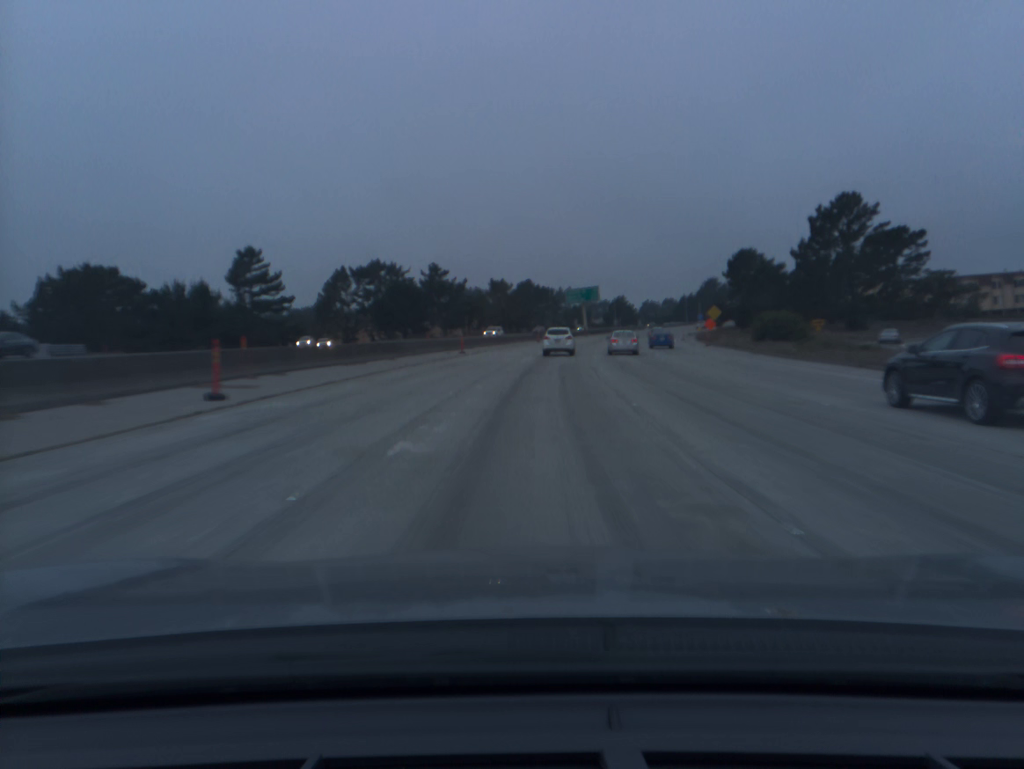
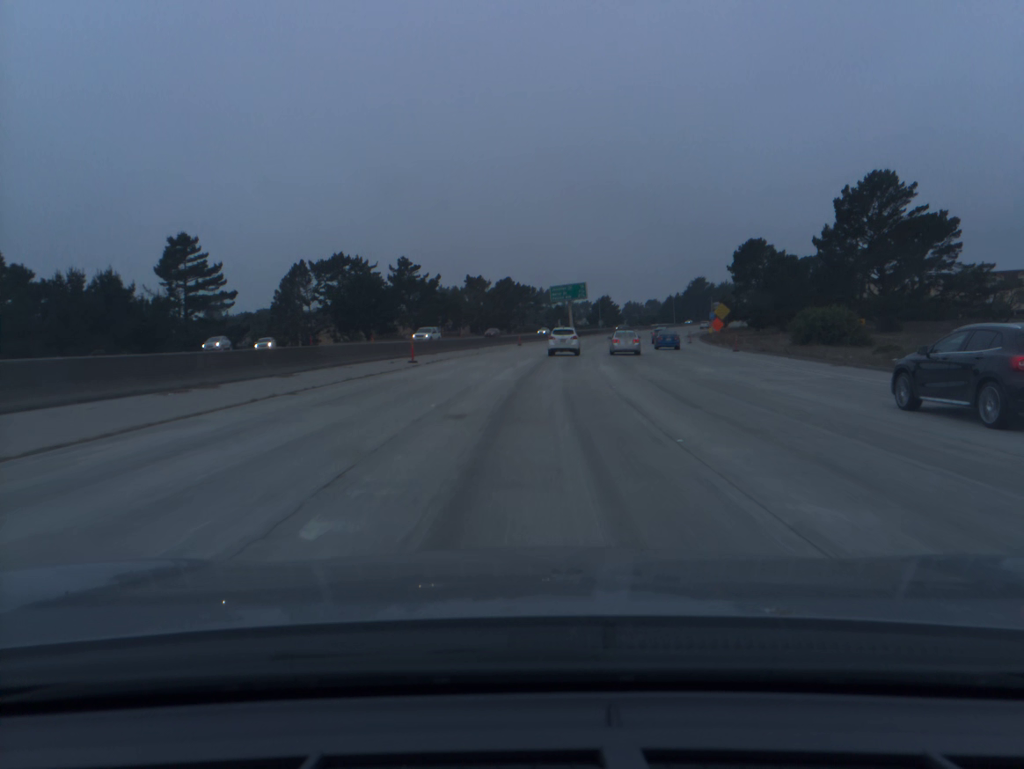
(+0.2, +14.6) m; +1°
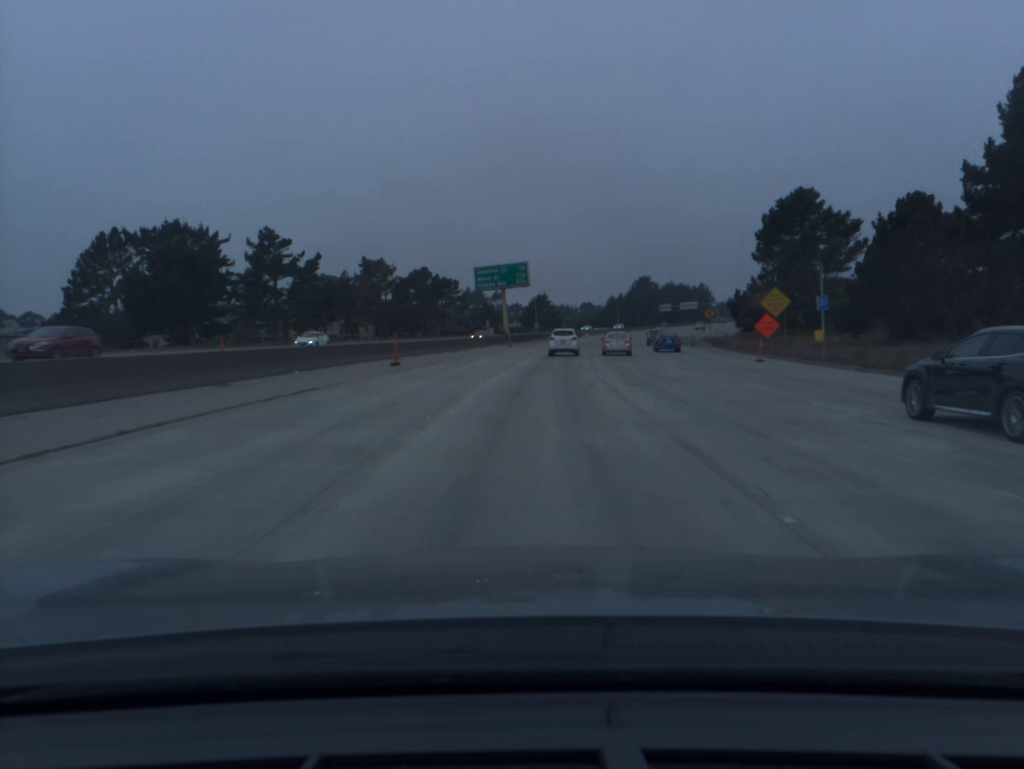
(+1.9, +44.0) m; +5°
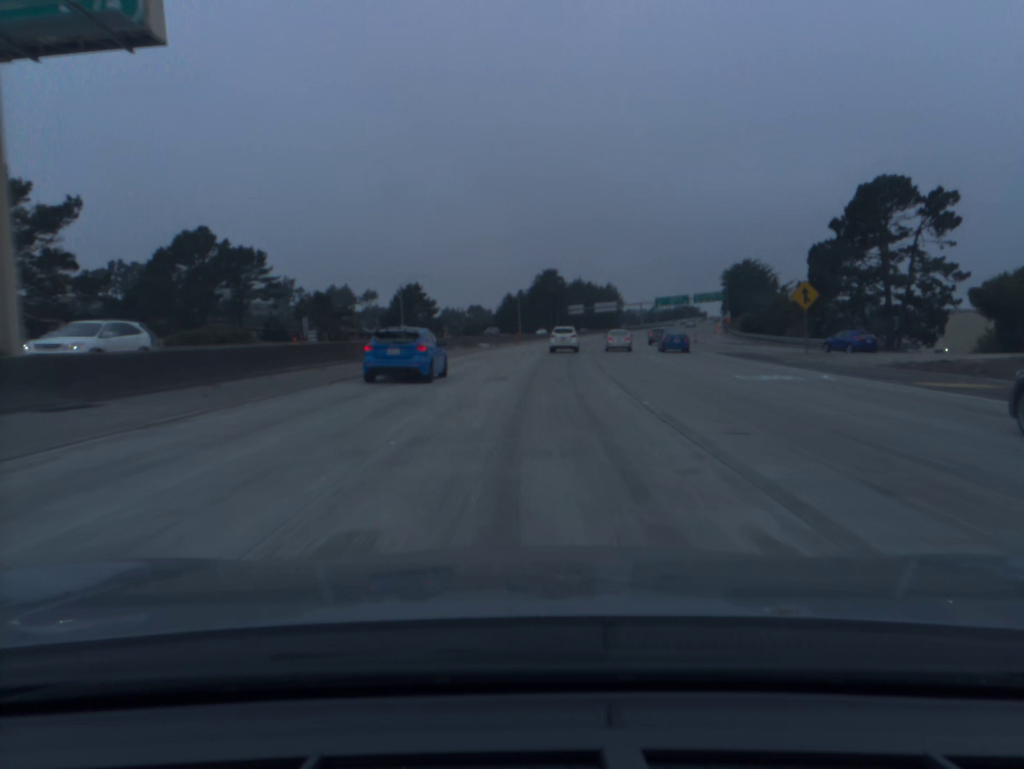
(+5.1, +73.4) m; +8°
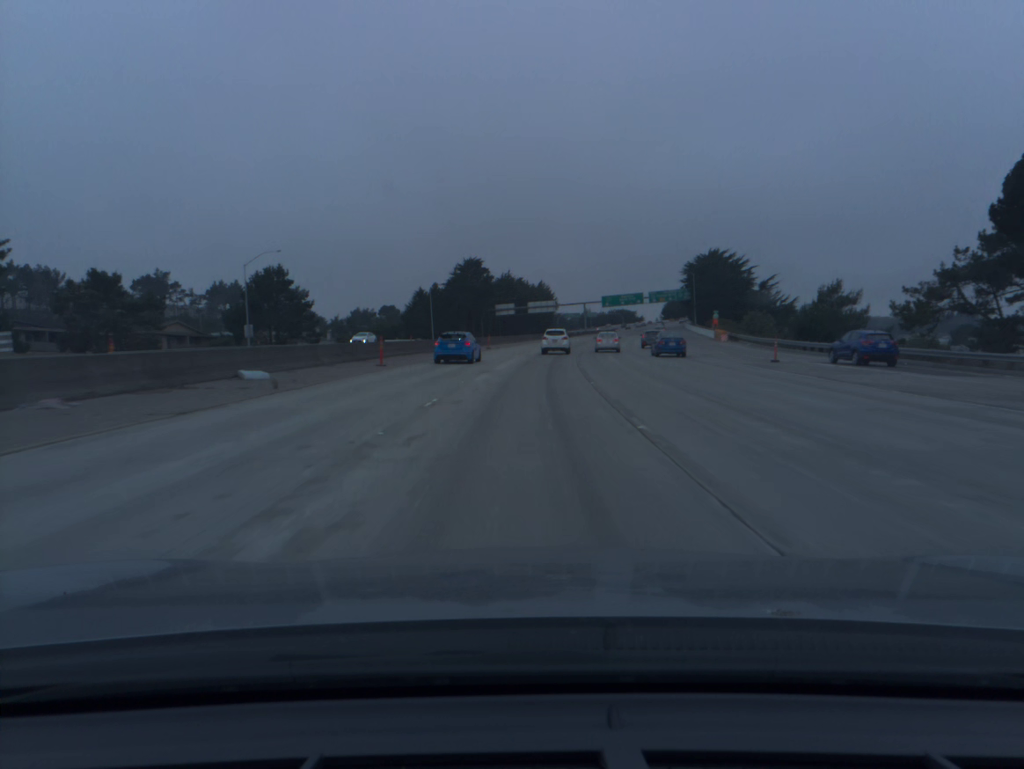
(+2.1, +44.2) m; +5°
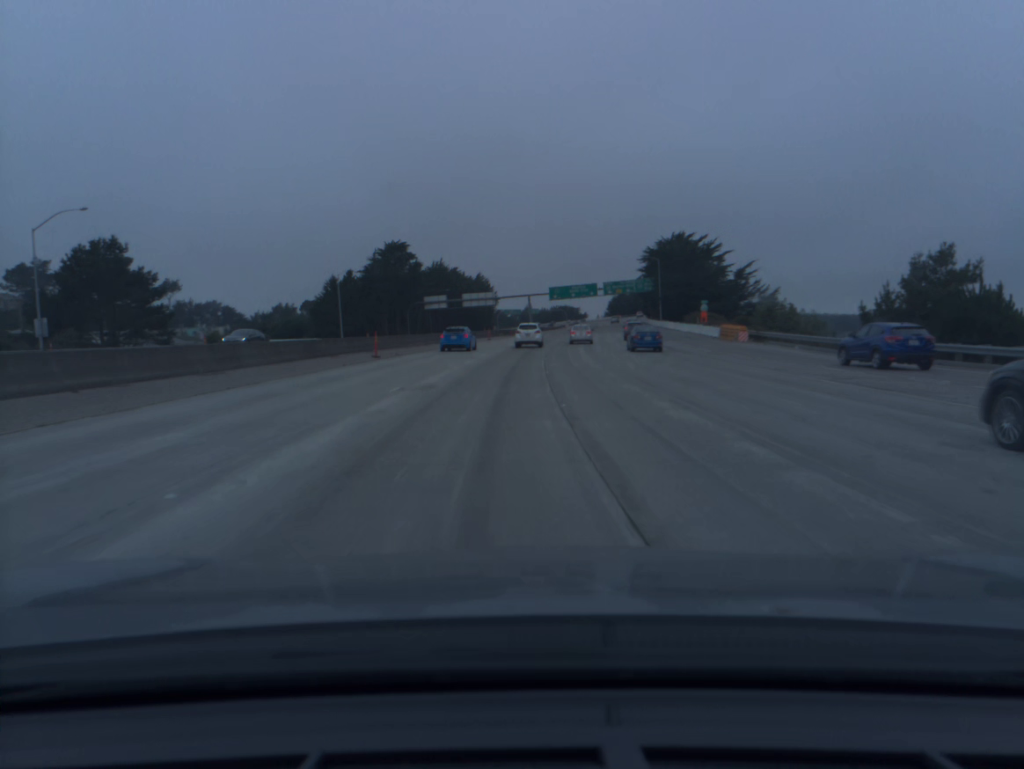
(+1.2, +29.1) m; +4°
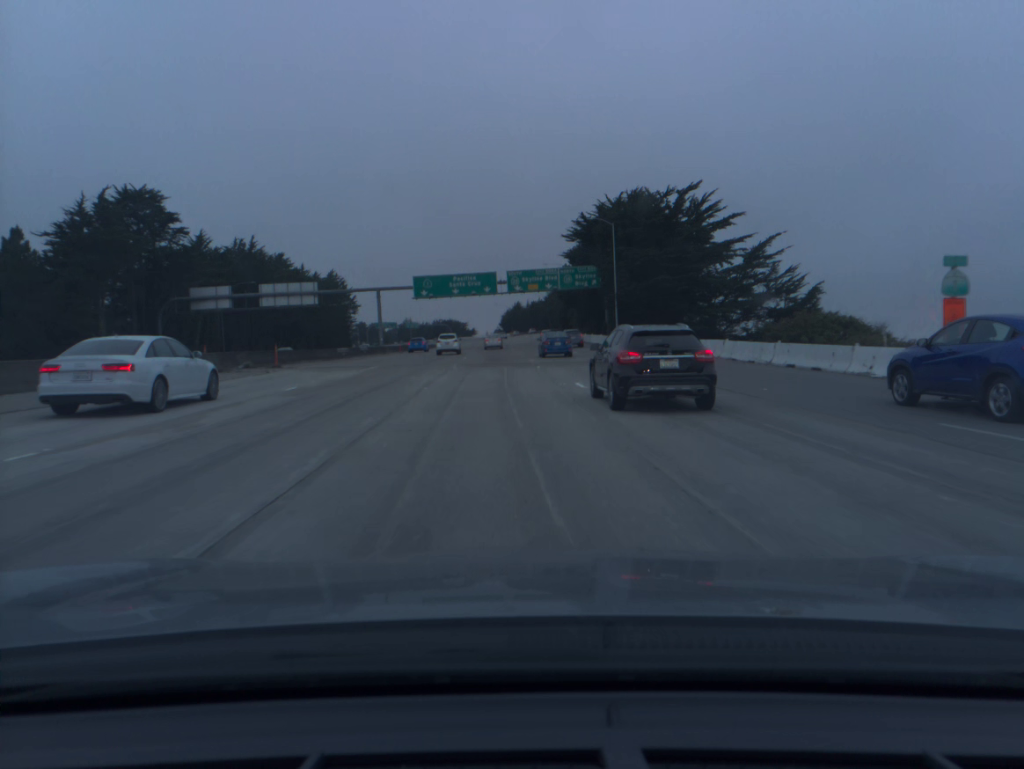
(+4.9, +67.5) m; +8°
